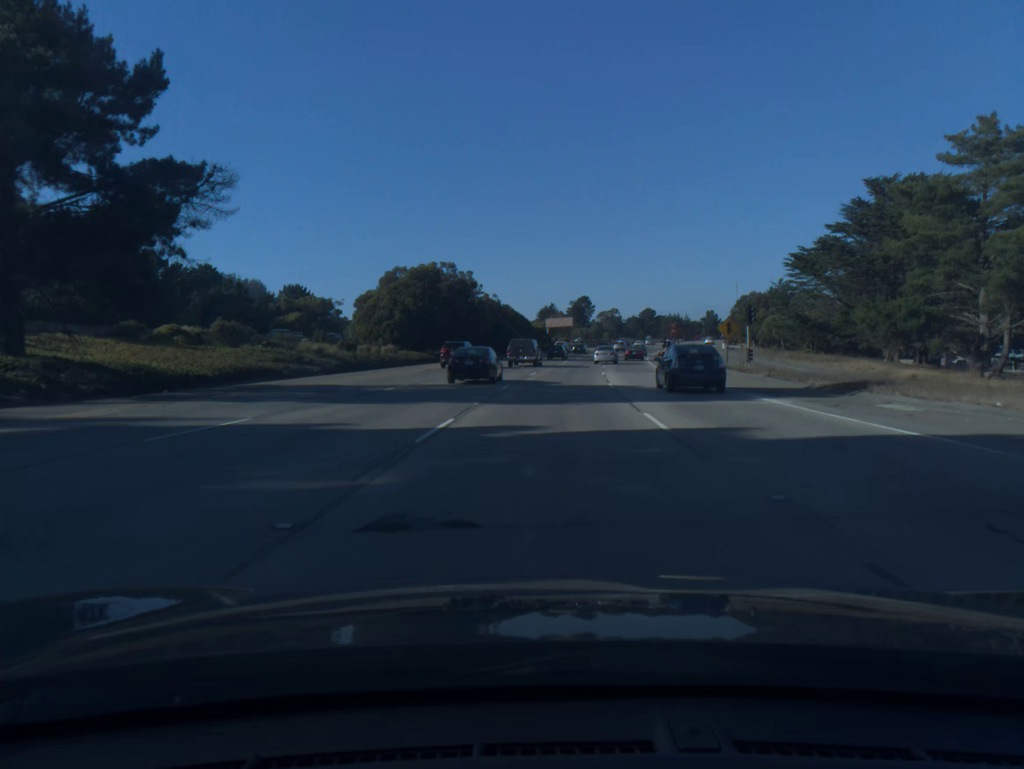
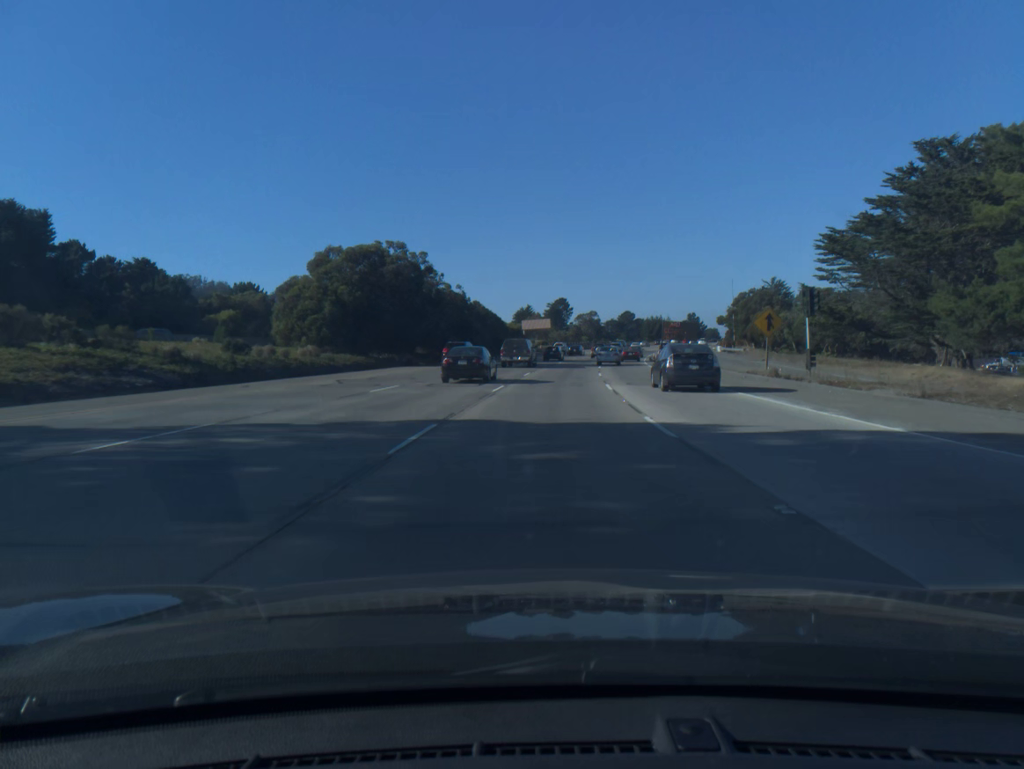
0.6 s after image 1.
(+0.2, +15.8) m; +2°
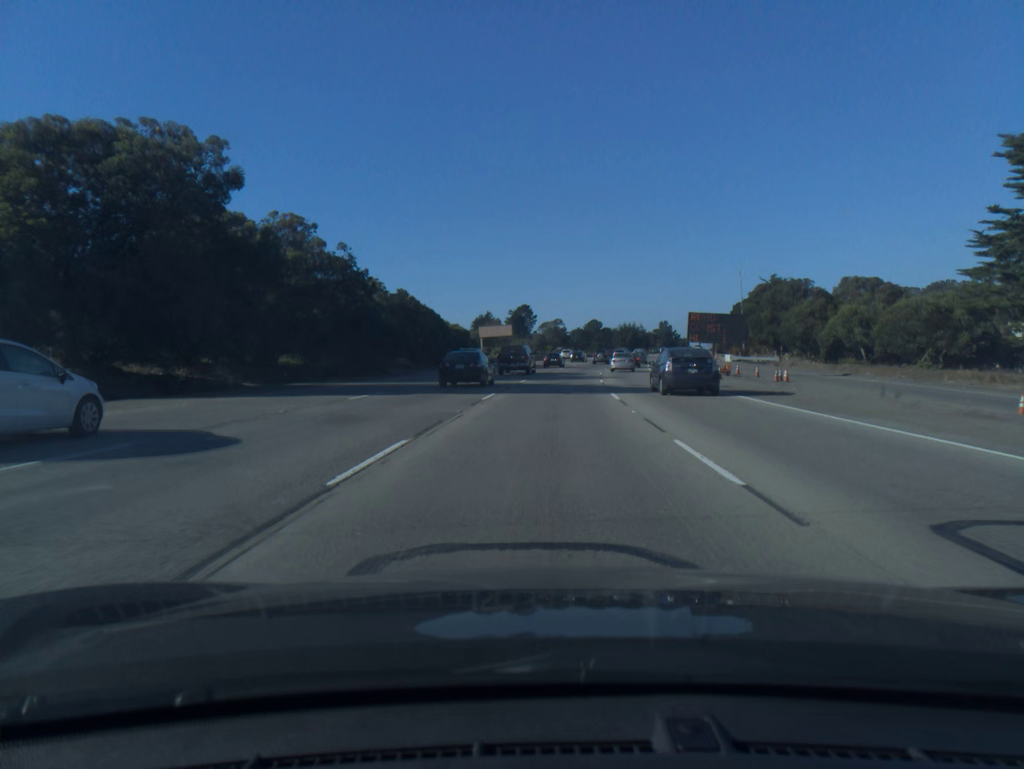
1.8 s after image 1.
(+0.8, +31.5) m; +3°
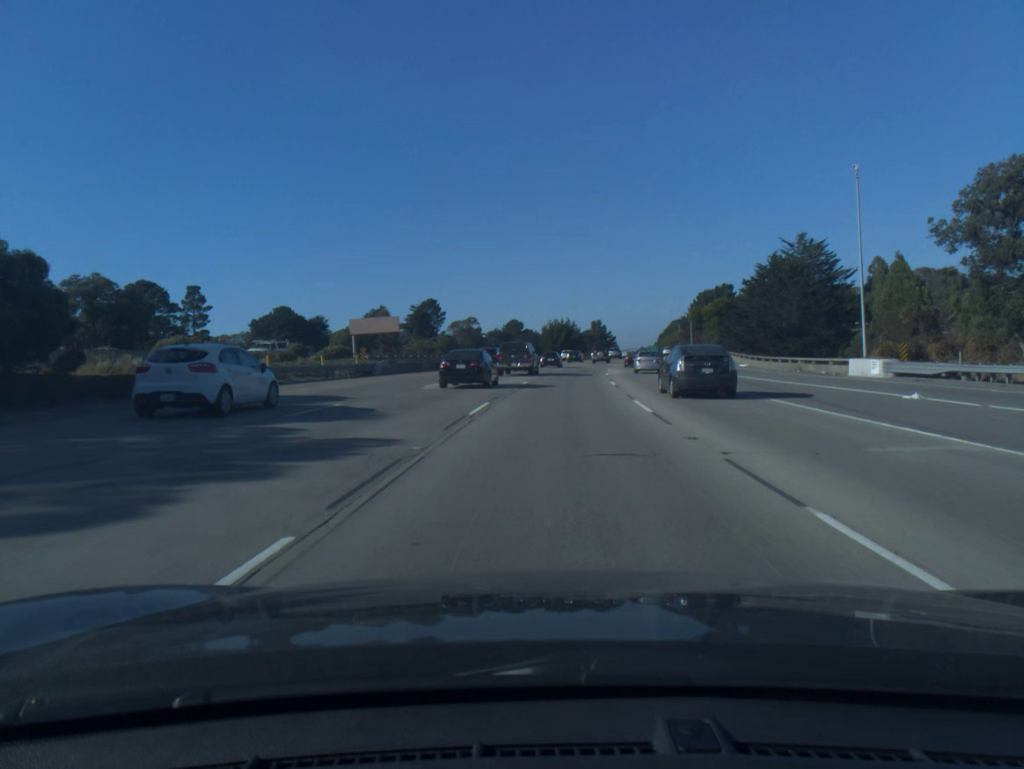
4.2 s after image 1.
(+2.9, +63.3) m; +6°
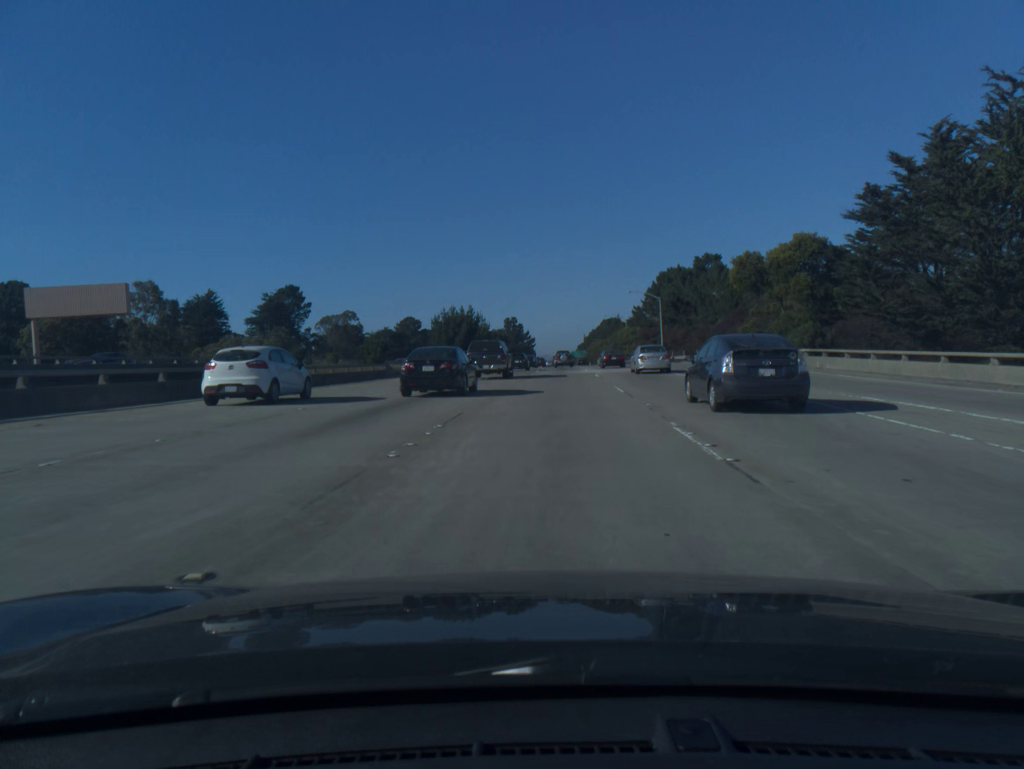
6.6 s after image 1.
(+3.8, +64.9) m; +6°
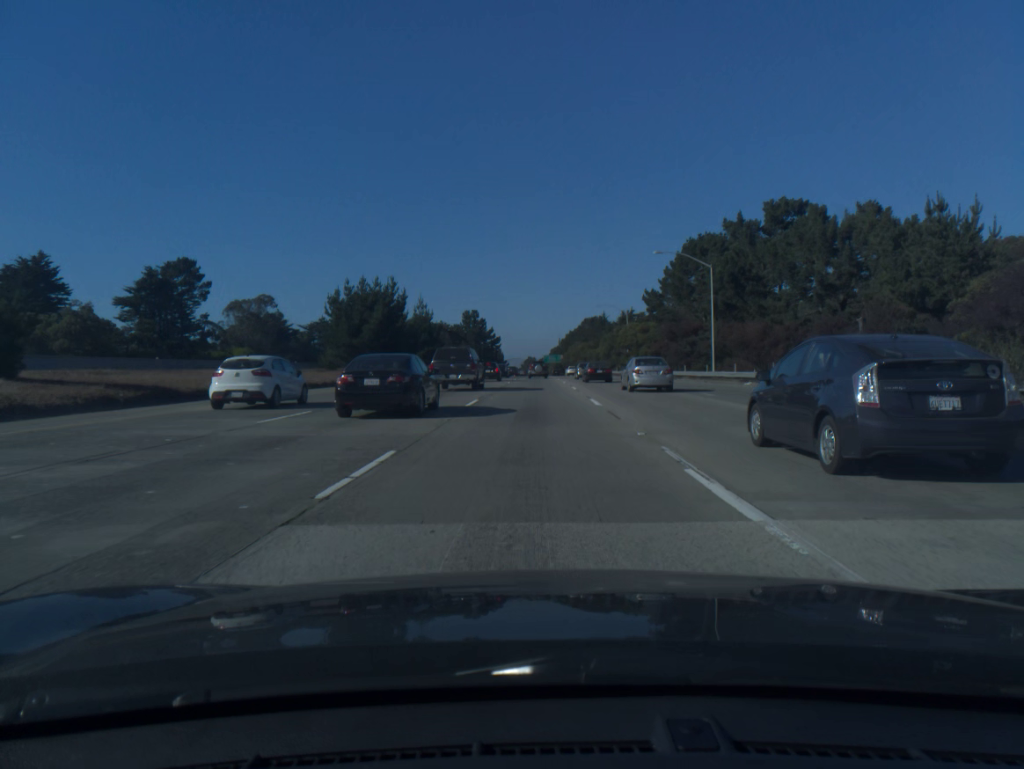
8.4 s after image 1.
(+1.5, +49.2) m; +2°
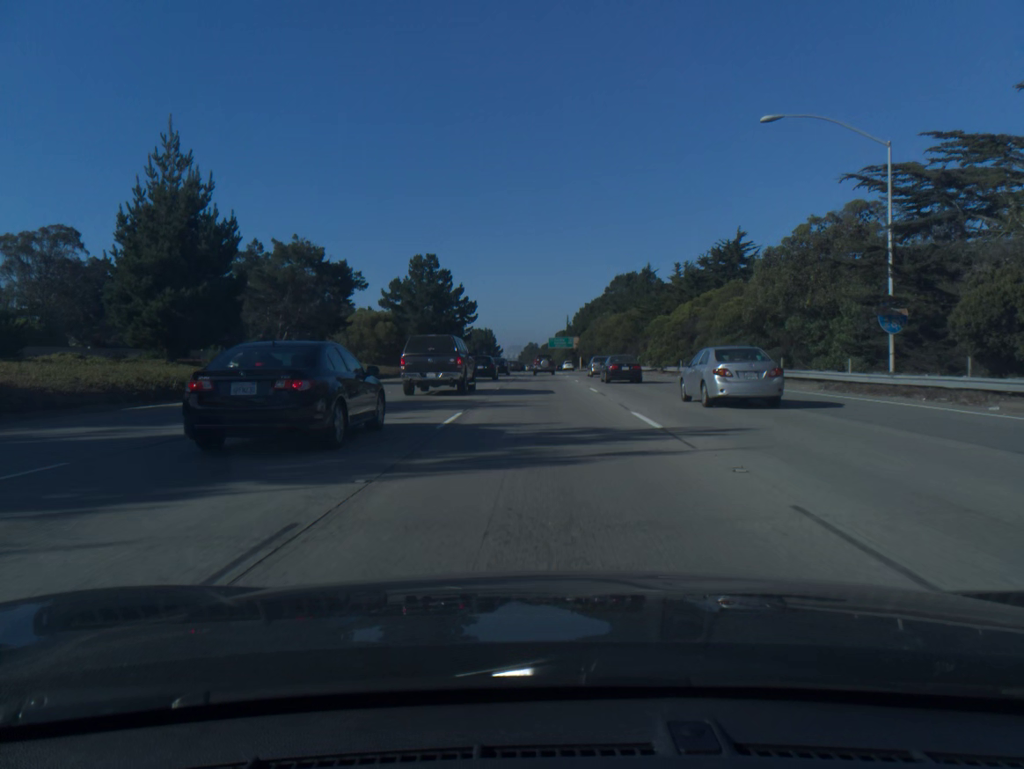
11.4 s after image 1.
(-0.5, +81.4) m; 0°
